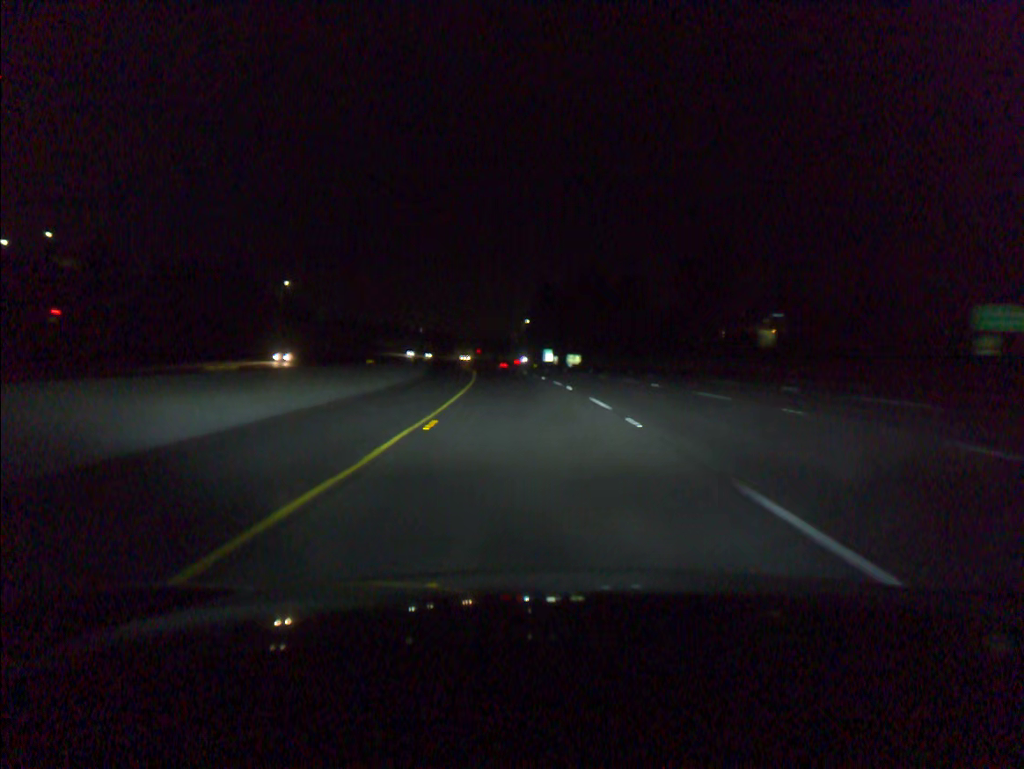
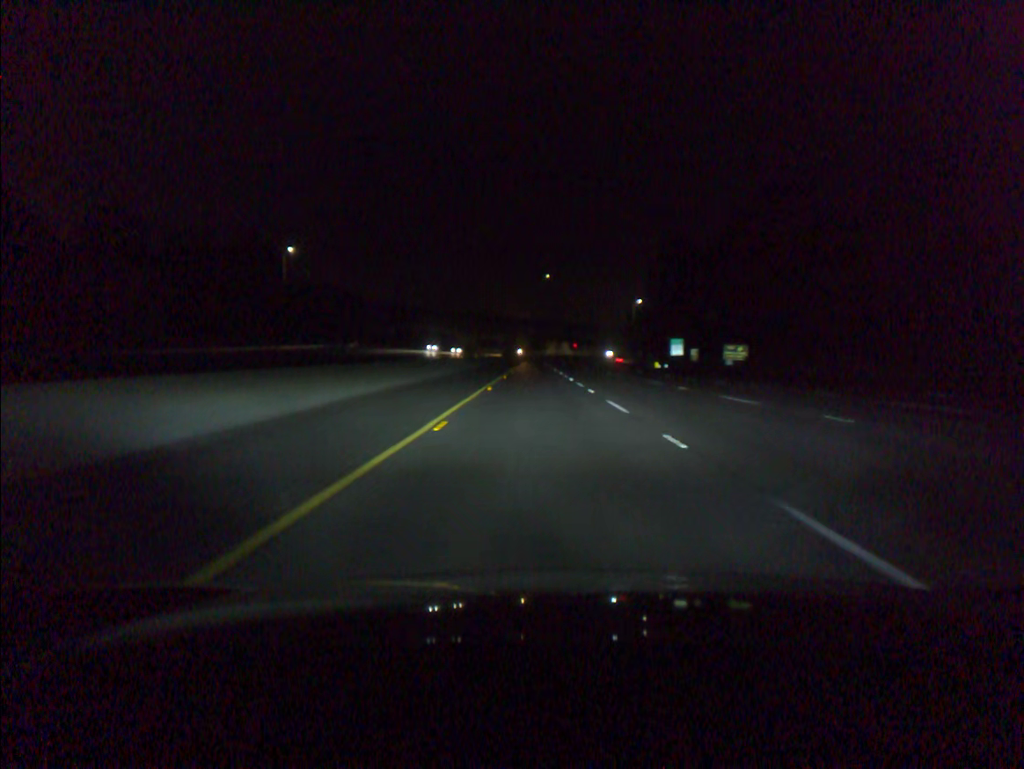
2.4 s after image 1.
(-5.0, +73.4) m; -7°
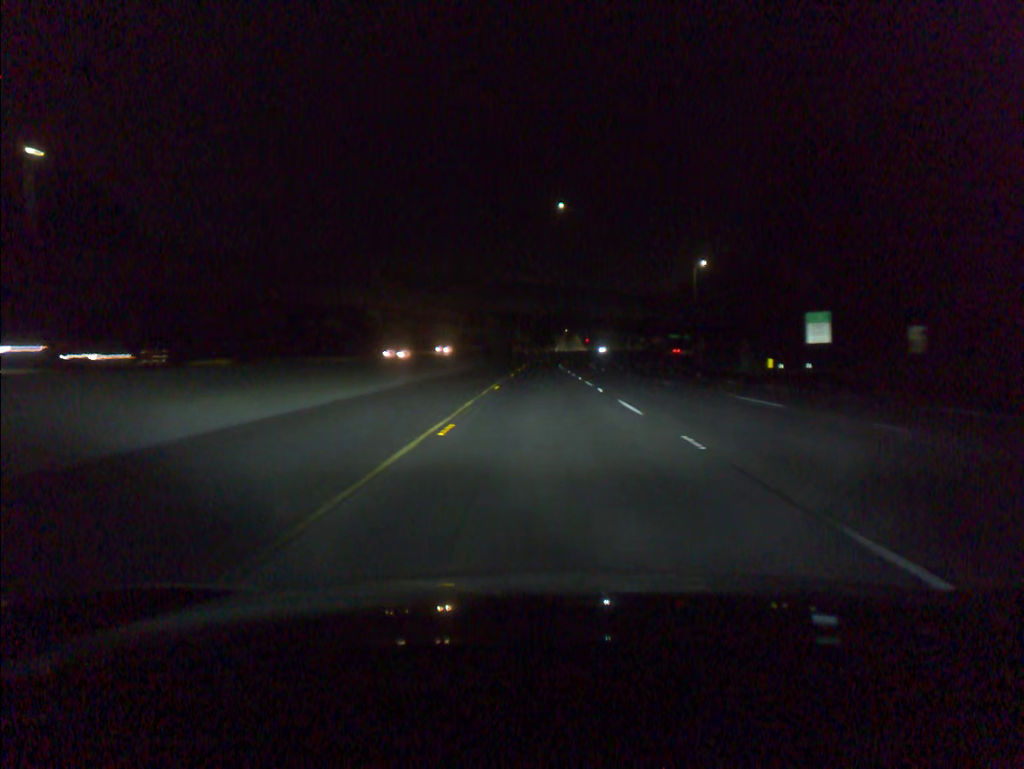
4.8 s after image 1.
(-0.9, +73.9) m; 0°
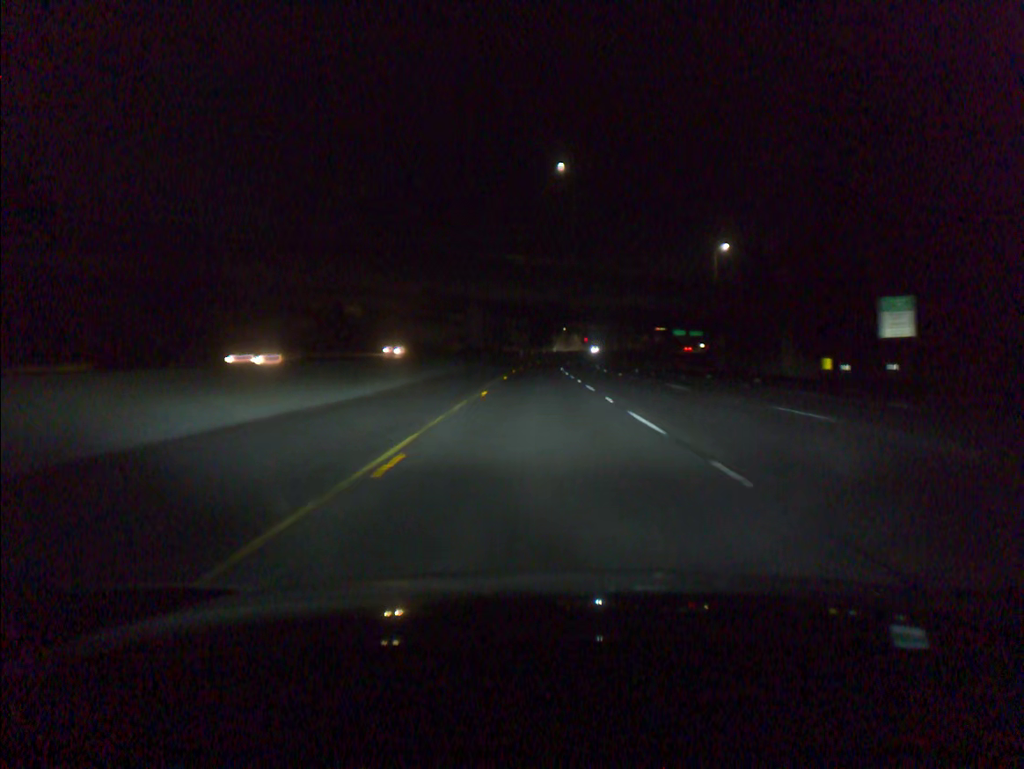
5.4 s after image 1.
(0.0, +18.4) m; 0°
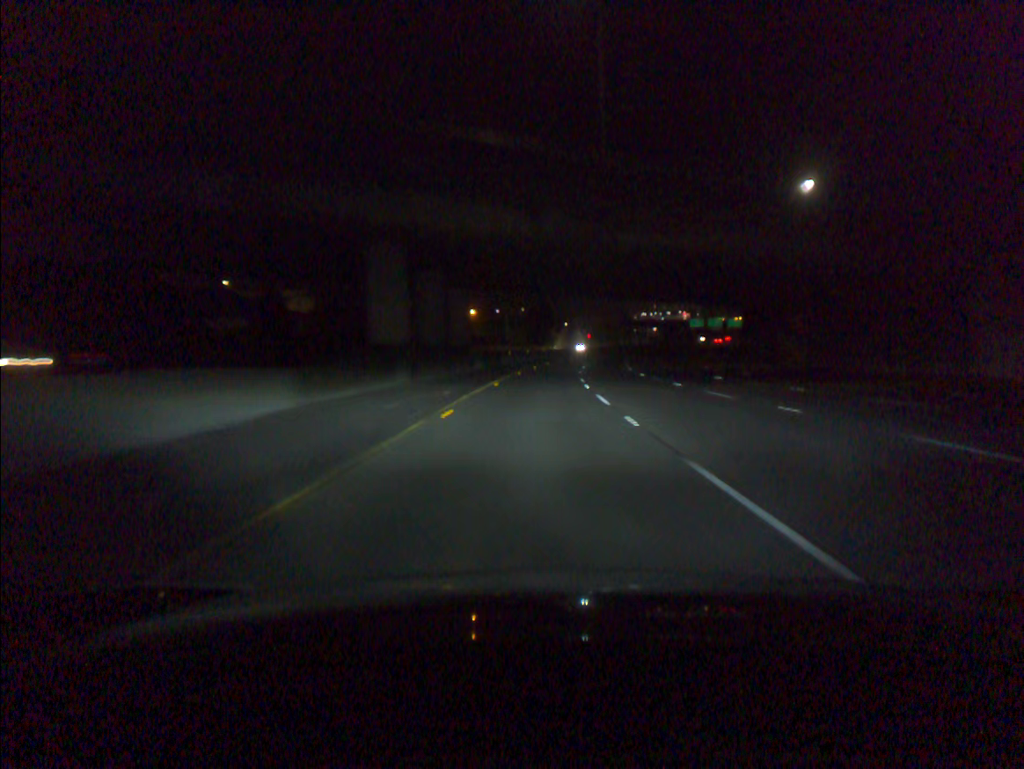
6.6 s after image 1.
(0.0, +36.7) m; 0°
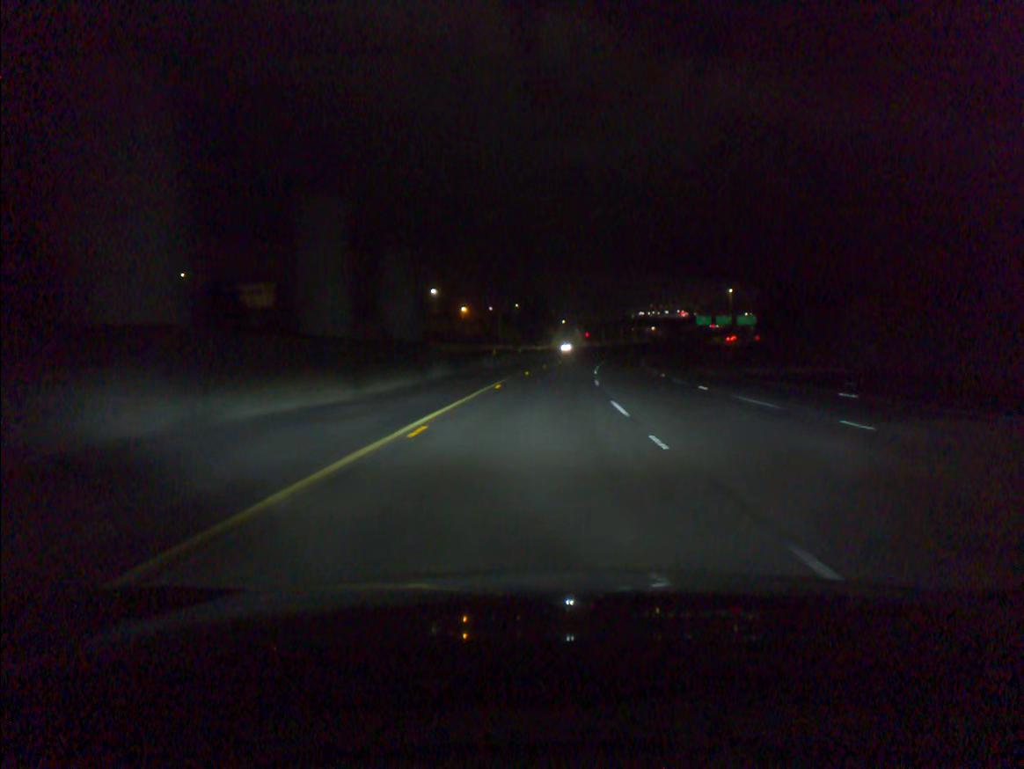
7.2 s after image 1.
(0.0, +18.3) m; 0°
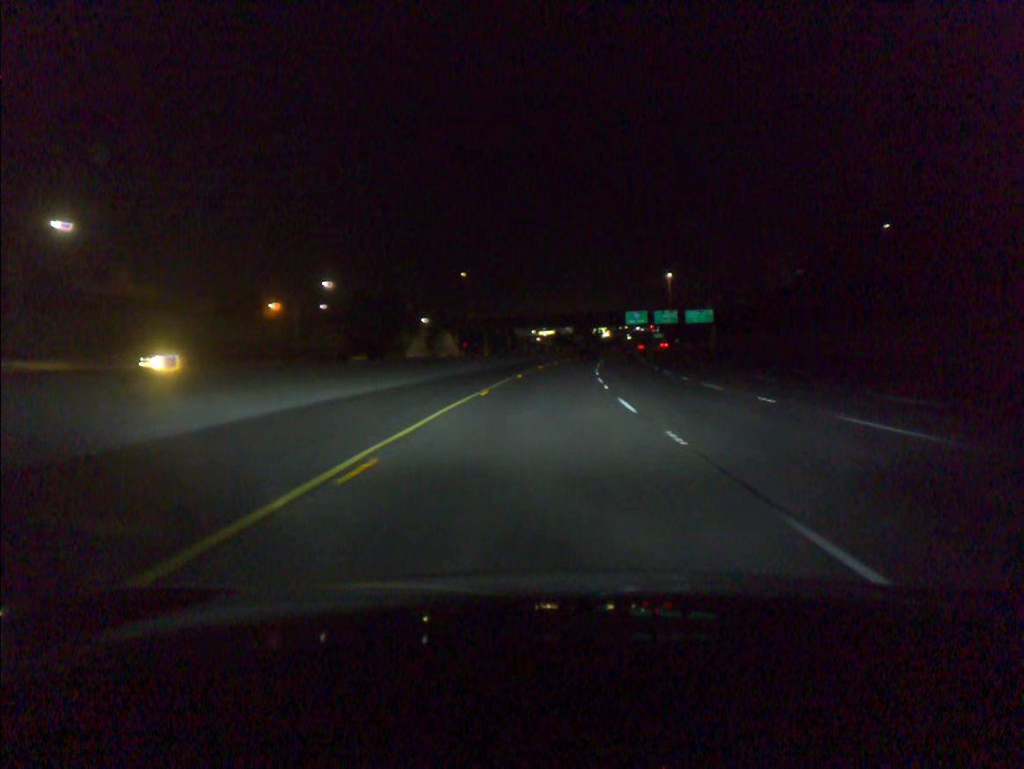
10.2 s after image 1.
(+6.0, +91.1) m; +9°
